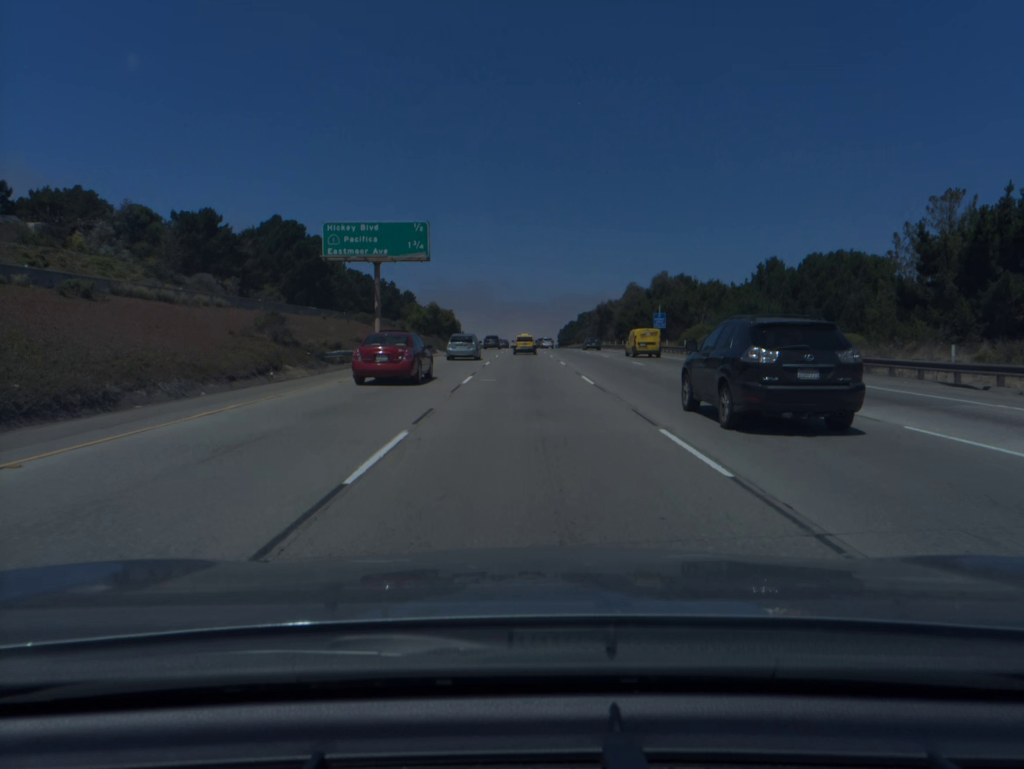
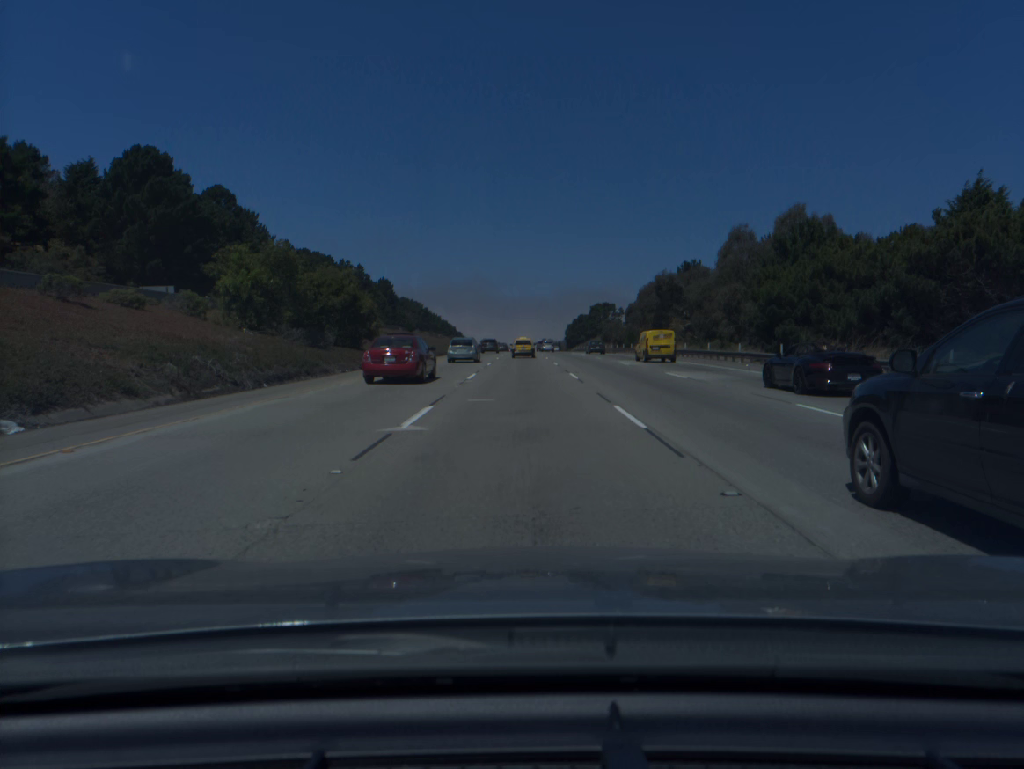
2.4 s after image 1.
(+0.1, +68.9) m; 0°
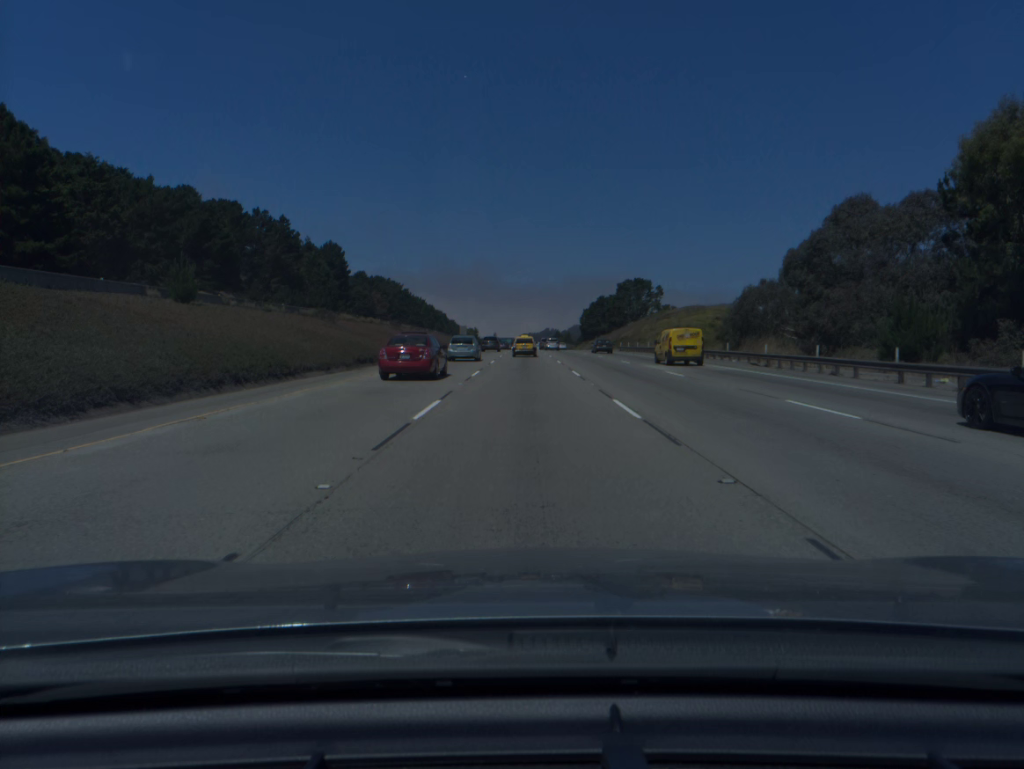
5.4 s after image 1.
(-0.2, +86.3) m; 0°
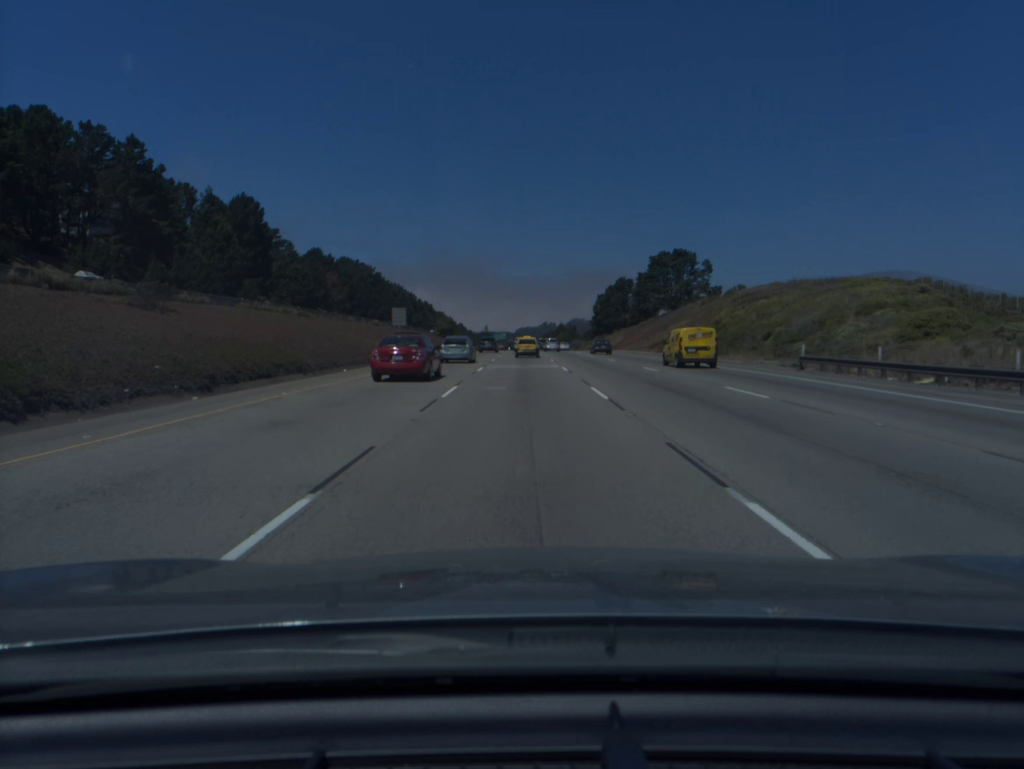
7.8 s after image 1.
(+0.1, +68.5) m; 0°
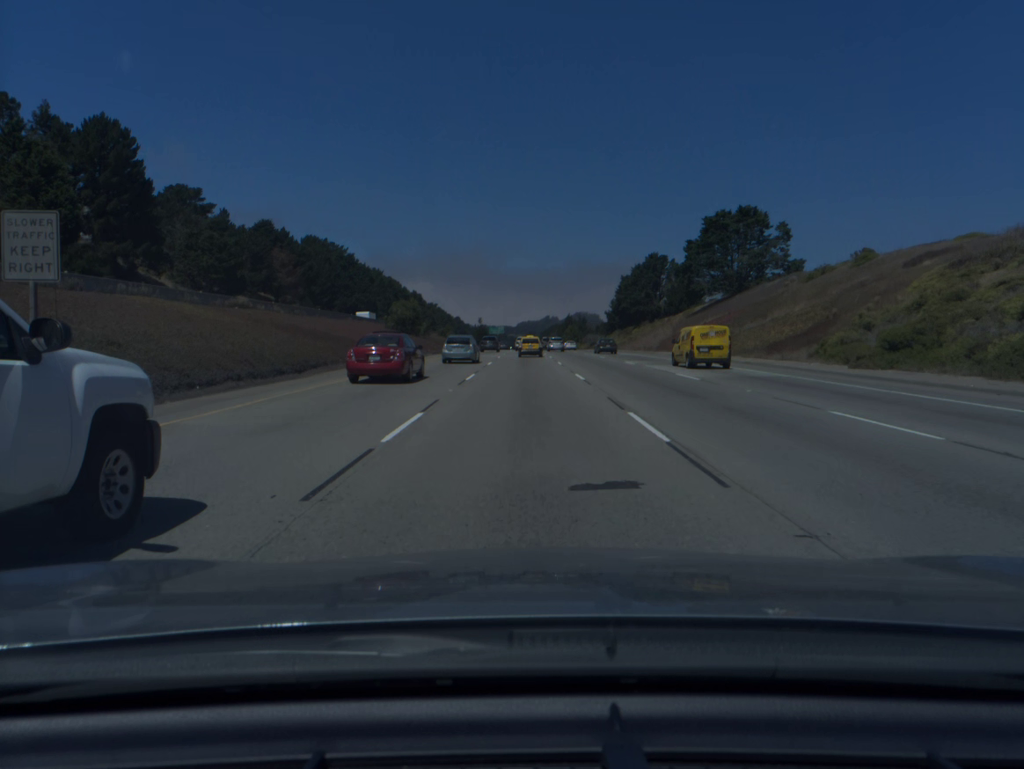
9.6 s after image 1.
(-0.1, +51.3) m; 0°
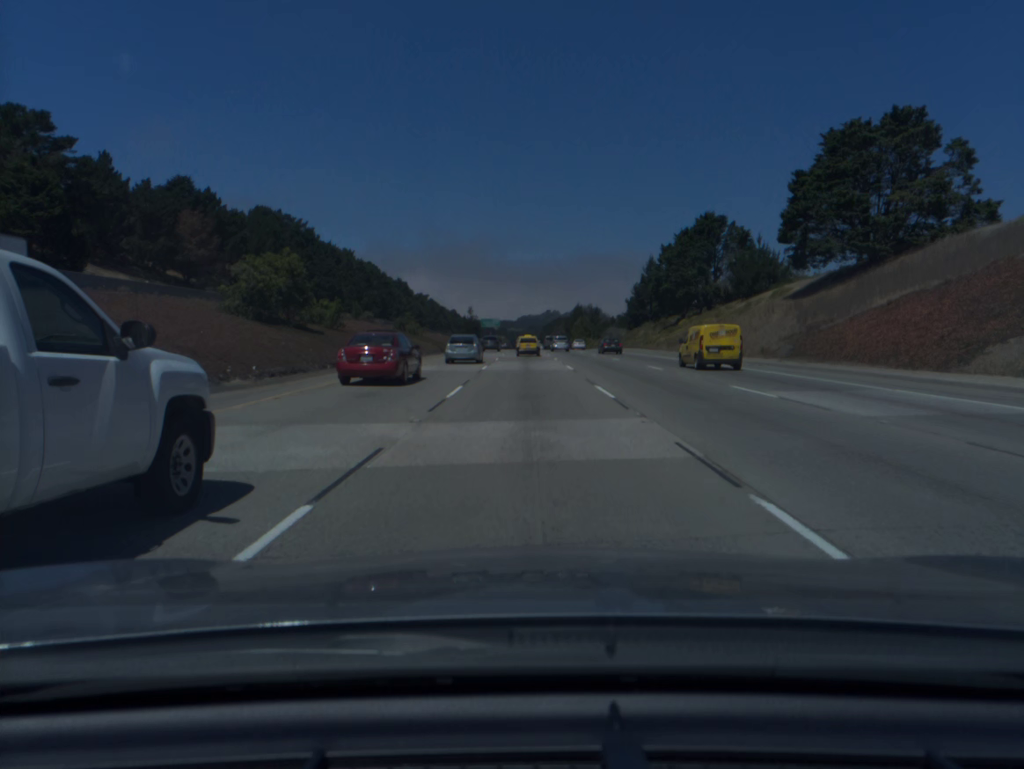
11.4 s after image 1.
(0.0, +51.3) m; 0°
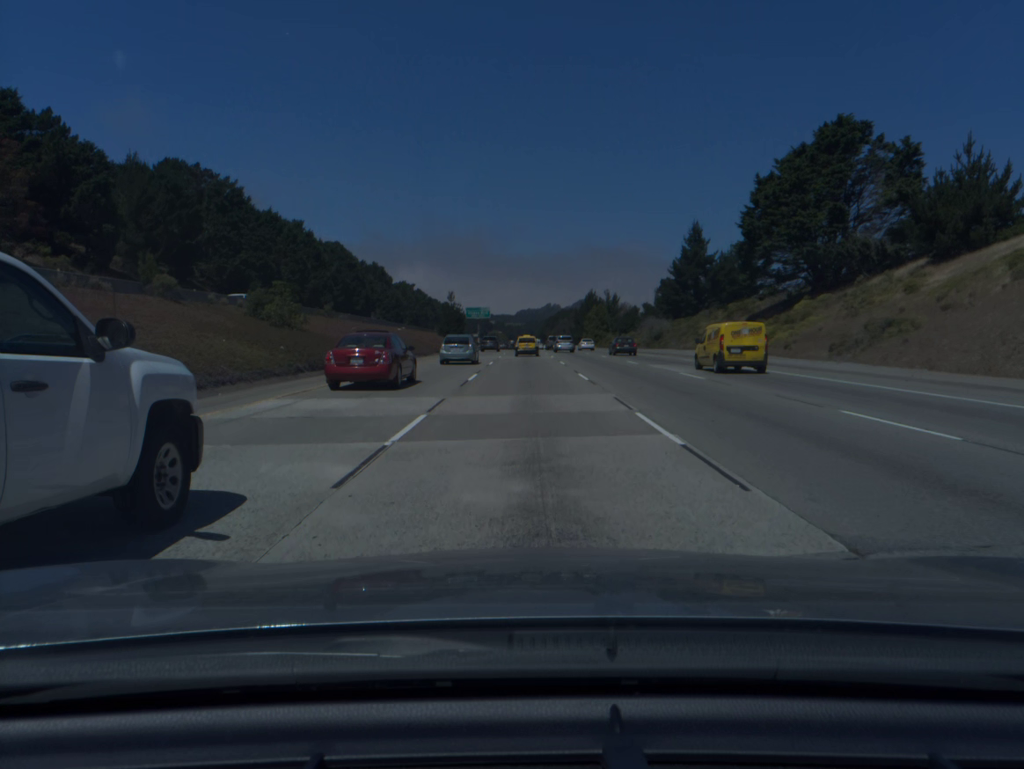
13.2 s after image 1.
(0.0, +51.3) m; 0°
